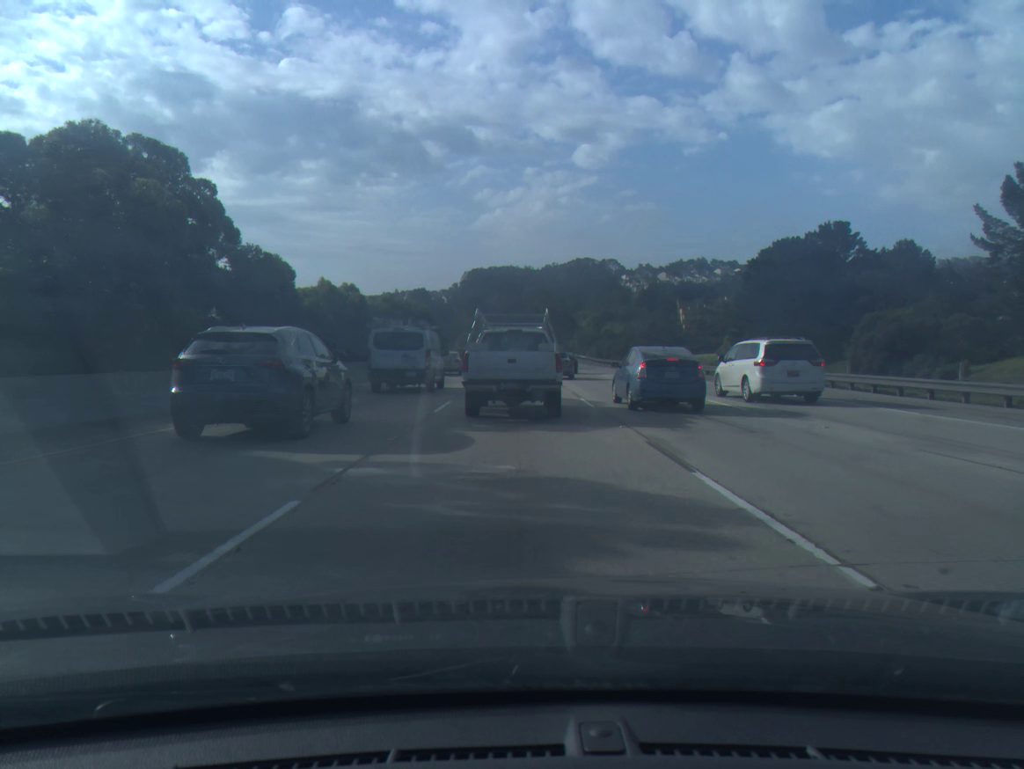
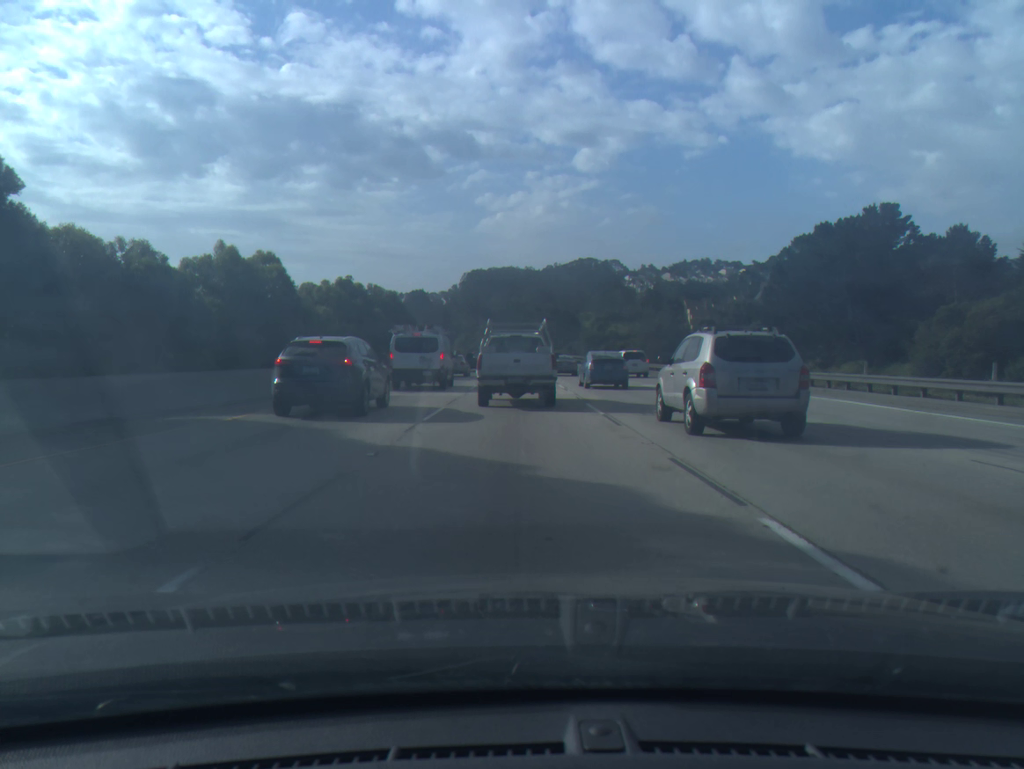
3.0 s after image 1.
(0.0, +16.8) m; 0°
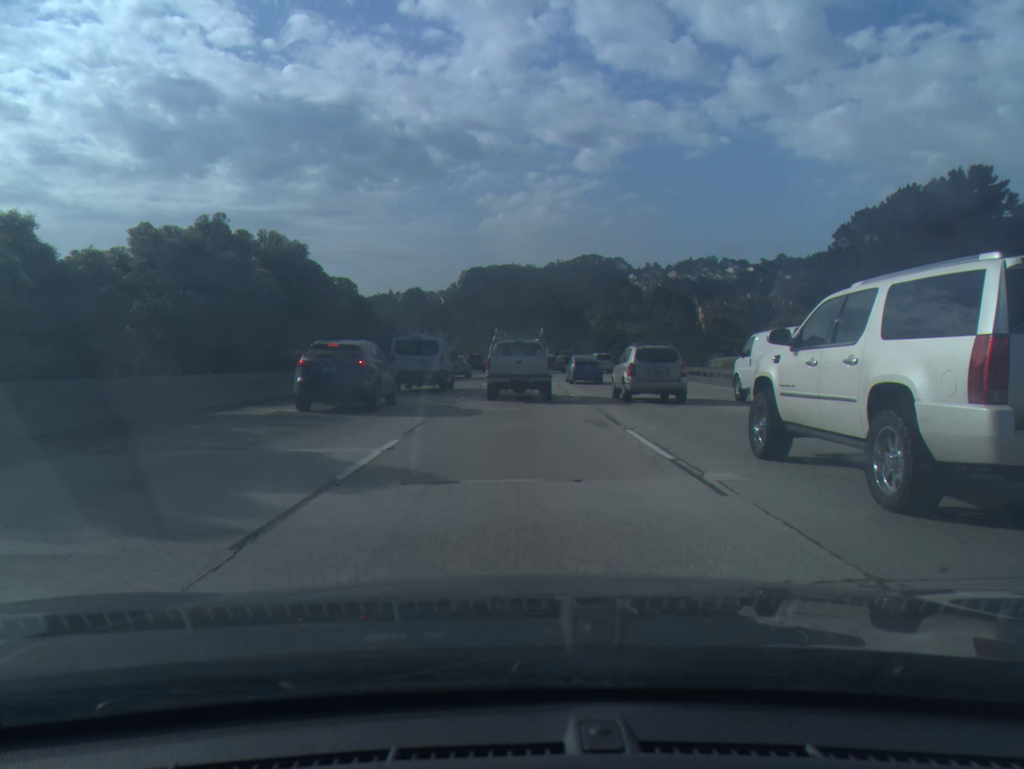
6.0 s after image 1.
(0.0, +21.7) m; 0°
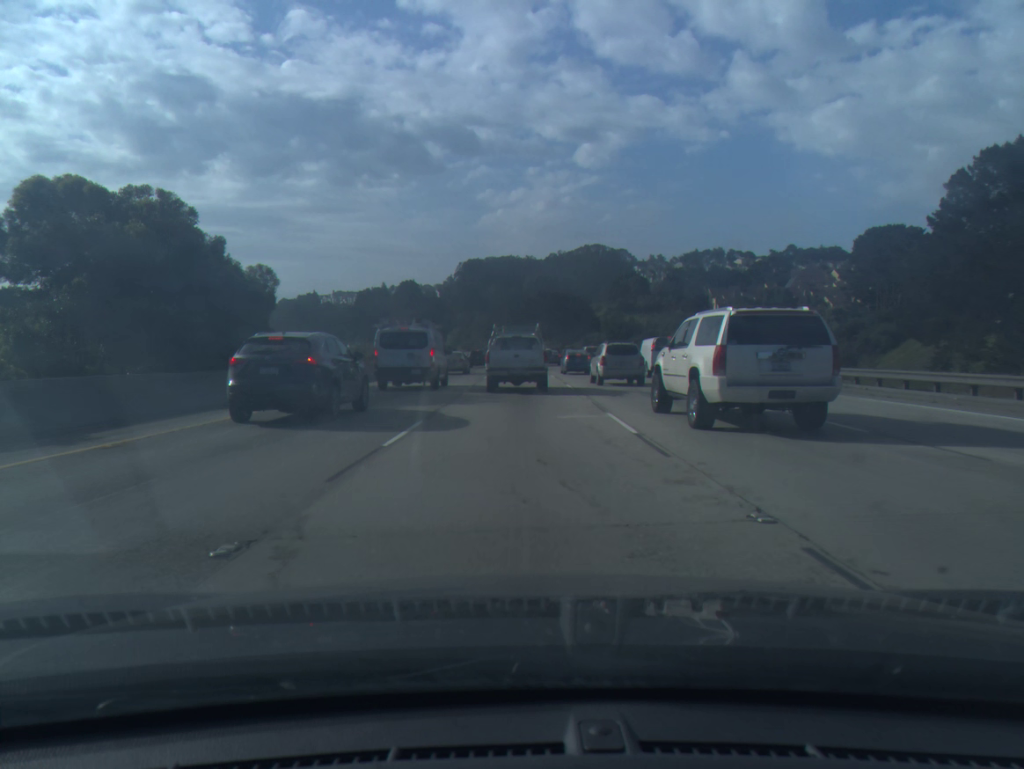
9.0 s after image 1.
(0.0, +26.6) m; 0°
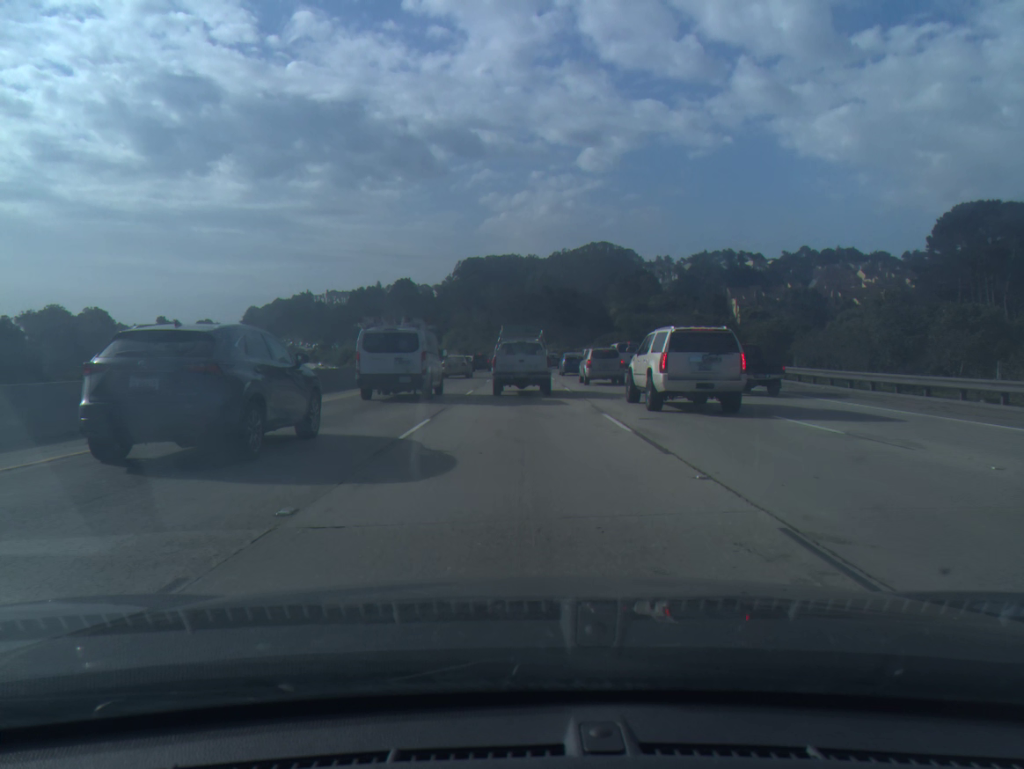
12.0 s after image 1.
(0.0, +28.0) m; 0°
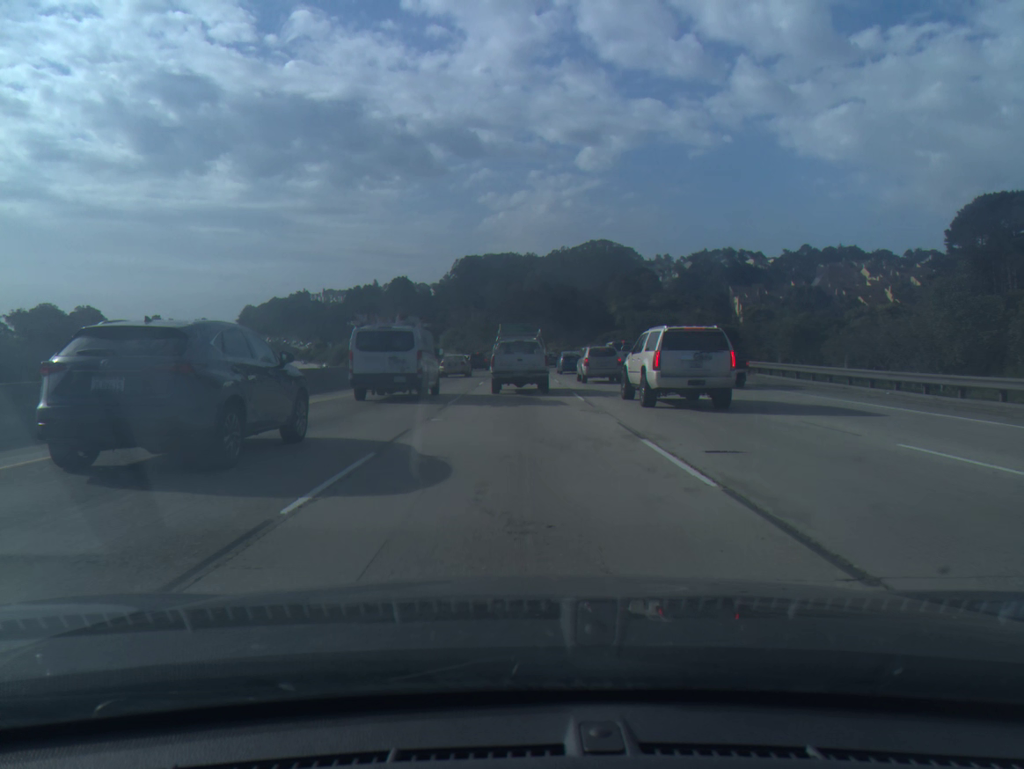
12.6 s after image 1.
(0.0, +5.8) m; 0°
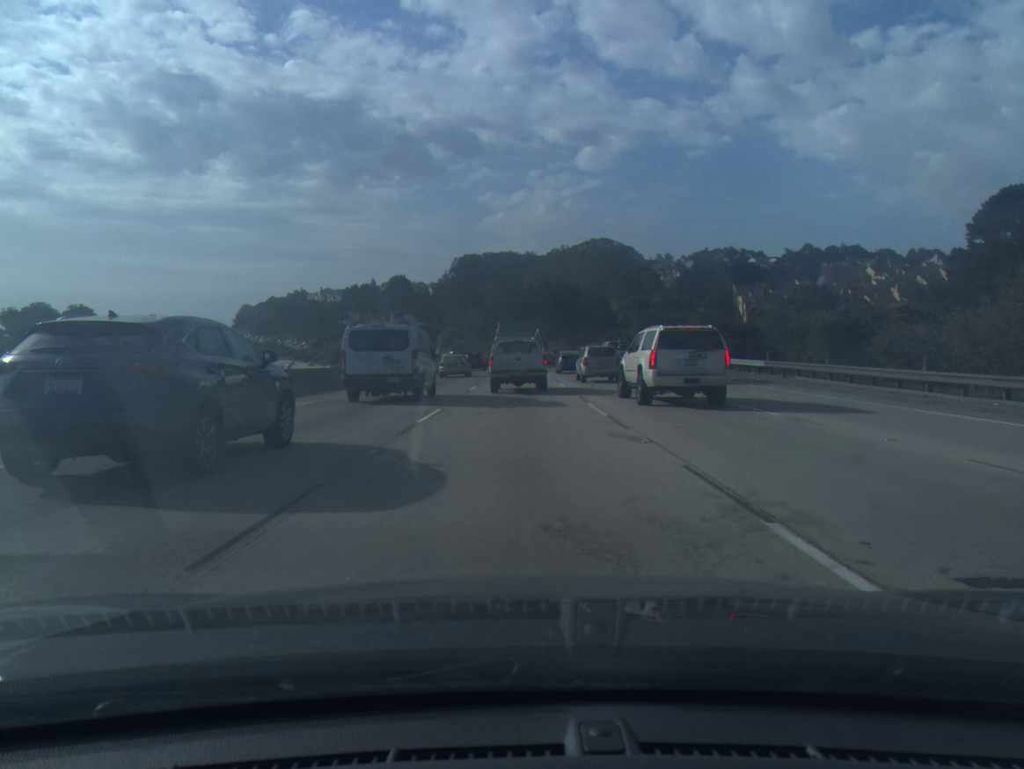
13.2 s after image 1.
(0.0, +5.9) m; 0°
